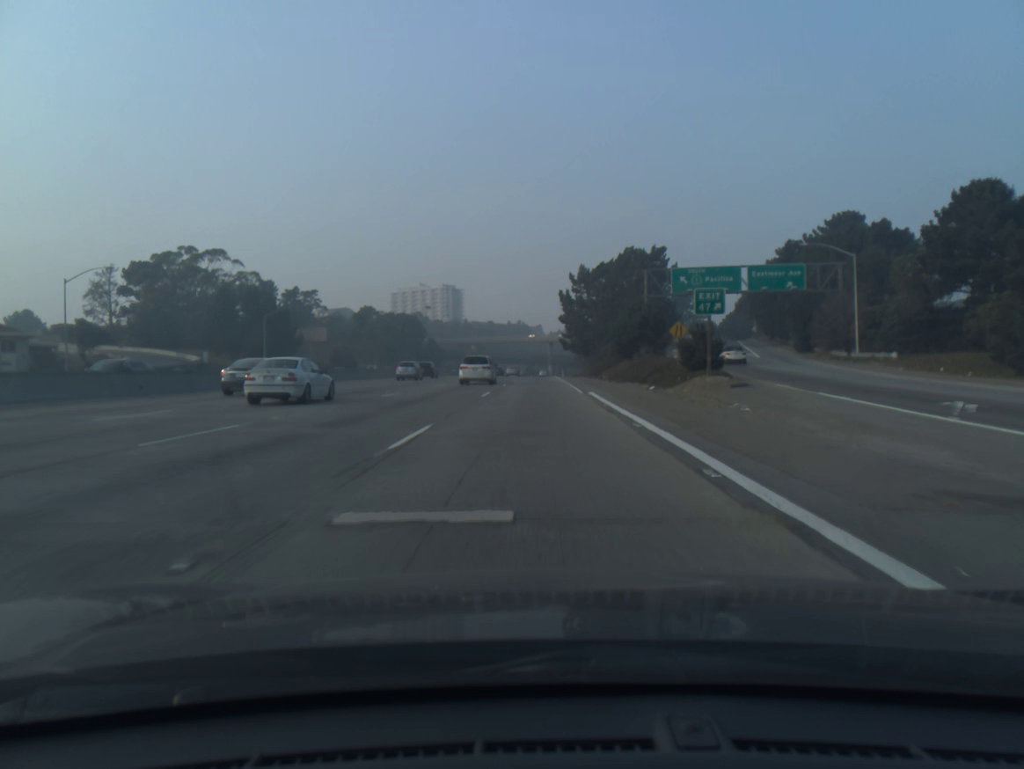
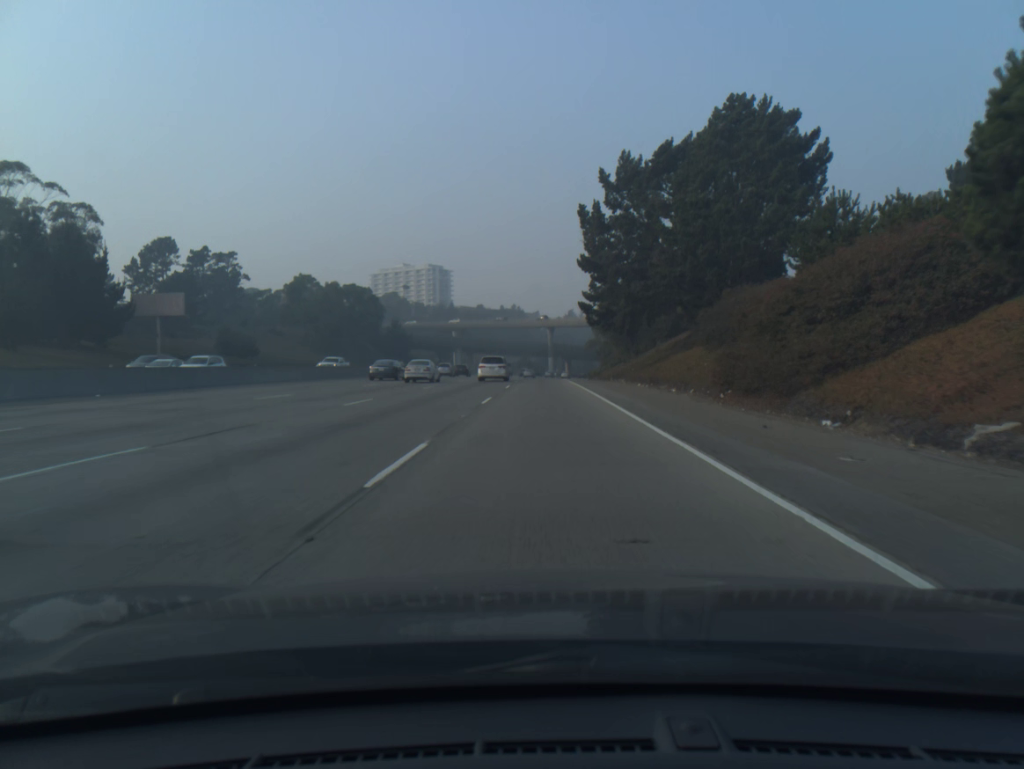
(-0.2, +64.4) m; 0°
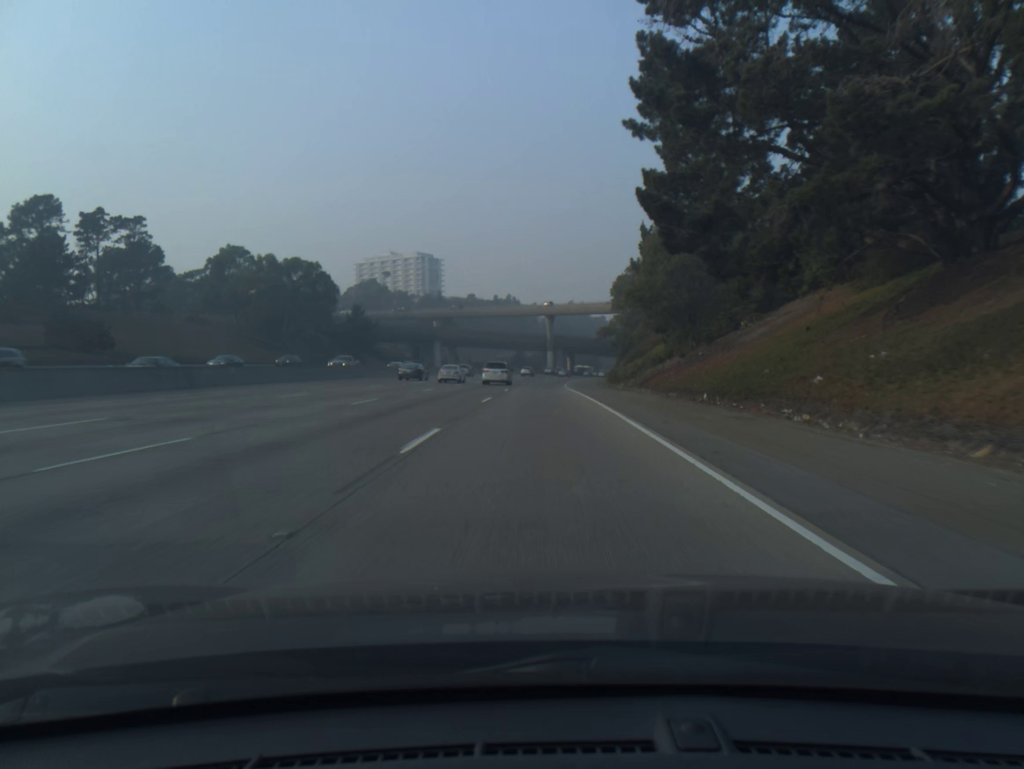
(+0.2, +41.0) m; 0°
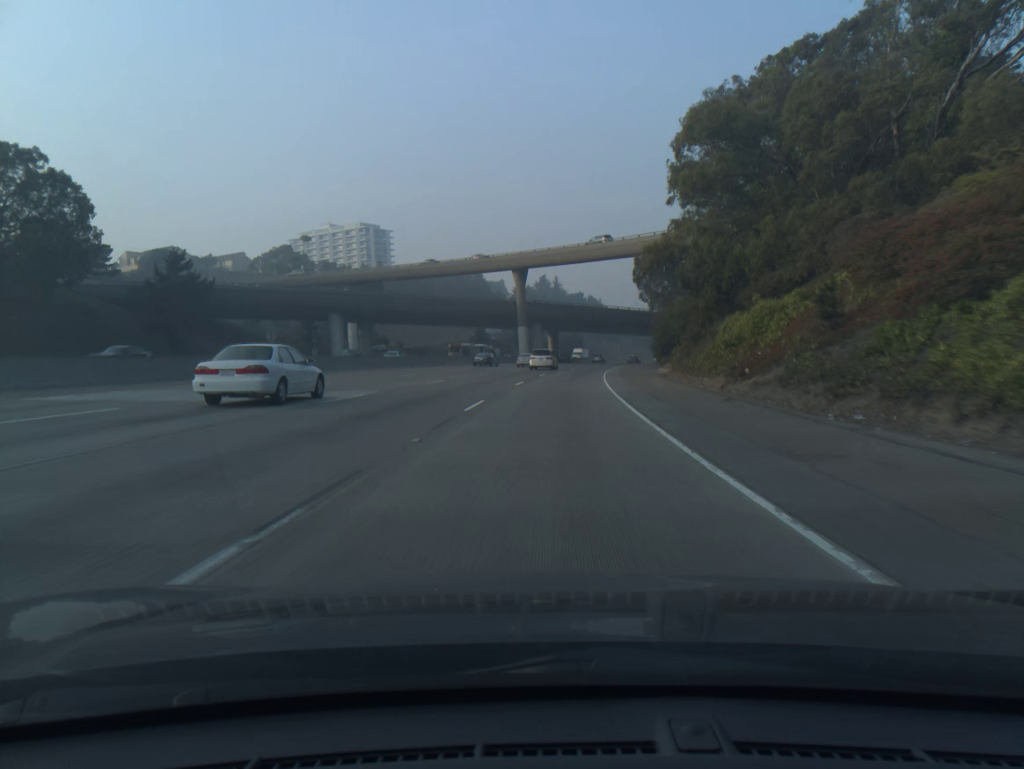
(+0.3, +72.2) m; +2°
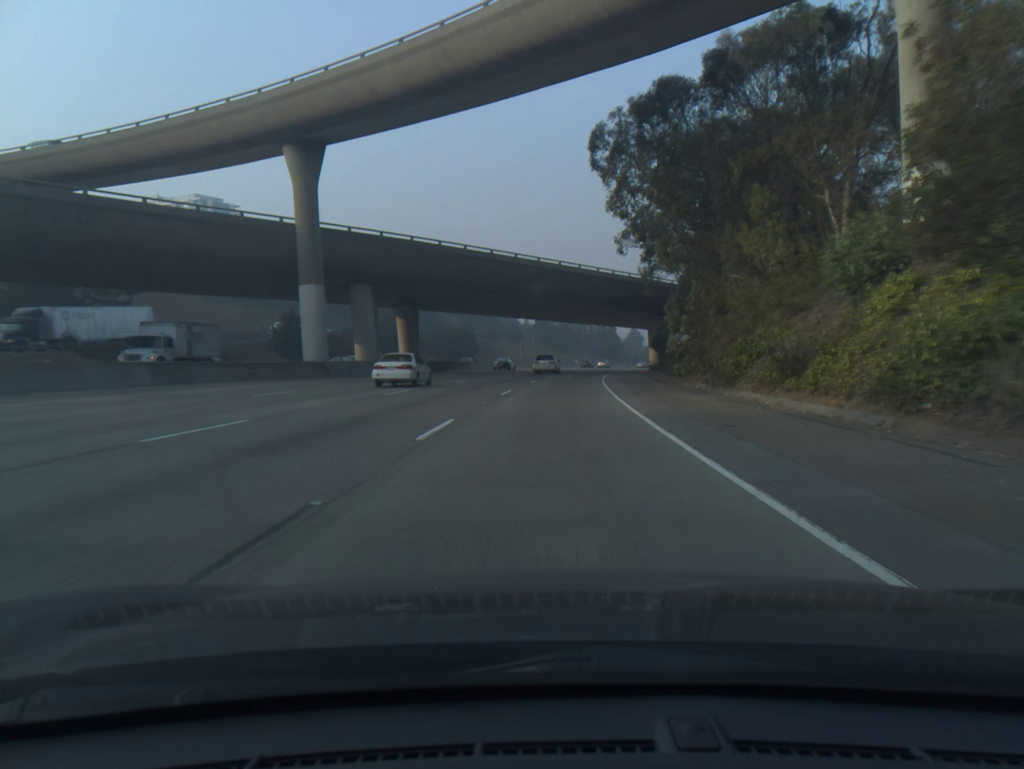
(+4.8, +75.7) m; +7°
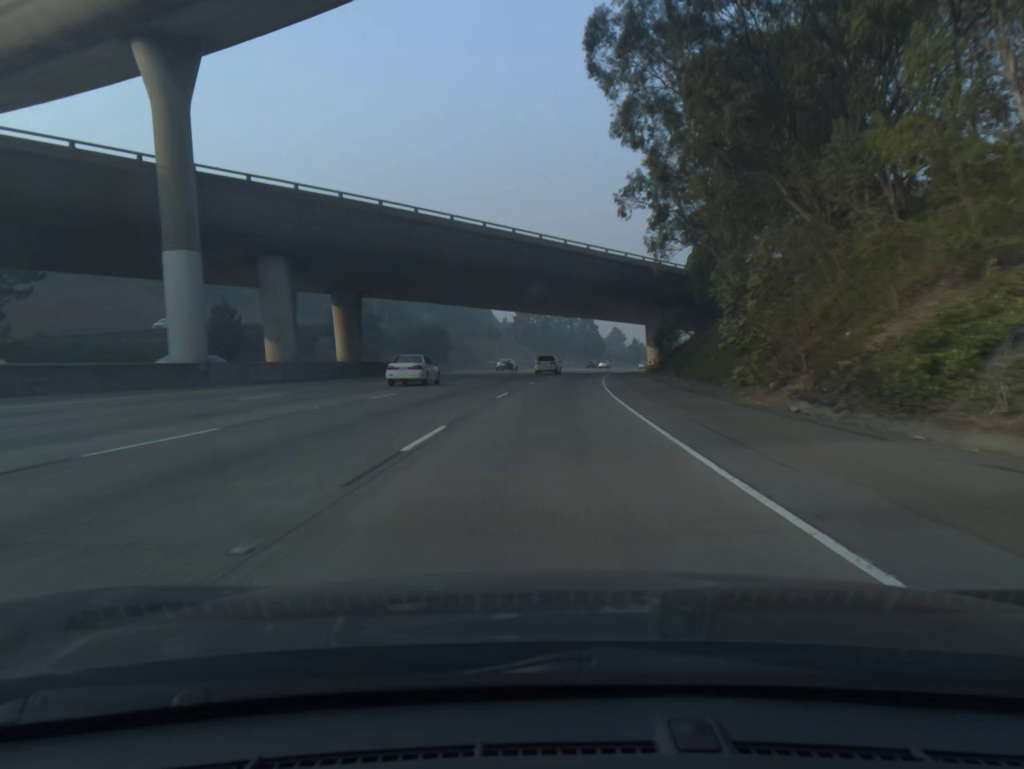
(+0.2, +15.6) m; +1°
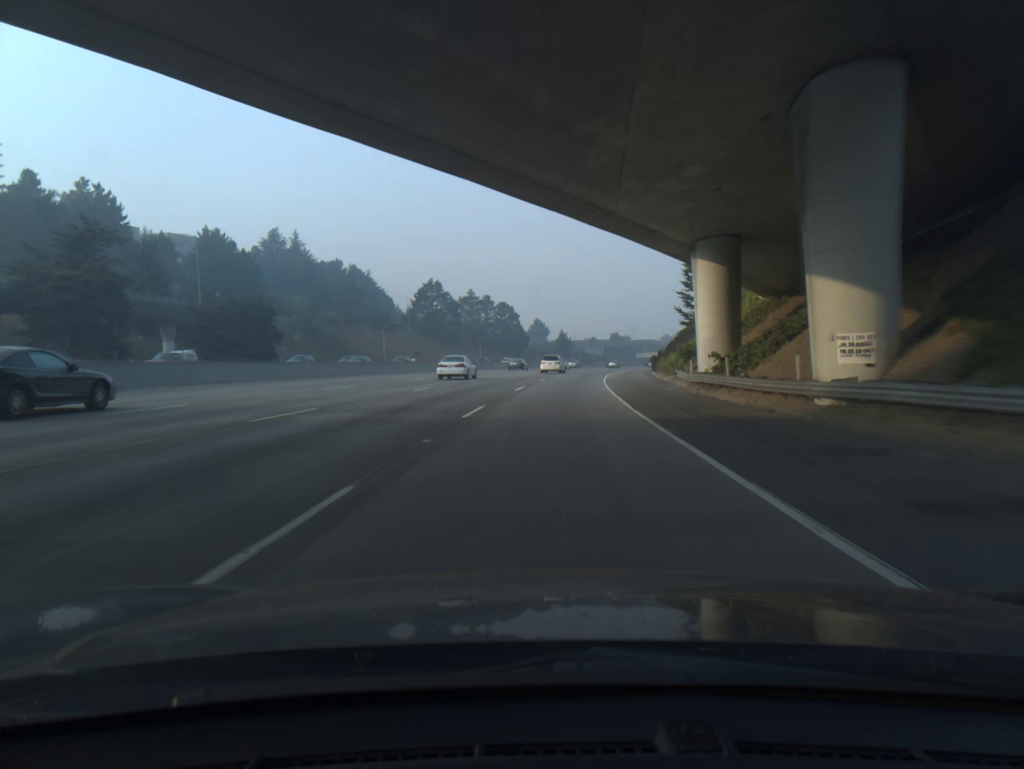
(+3.2, +64.1) m; +6°
